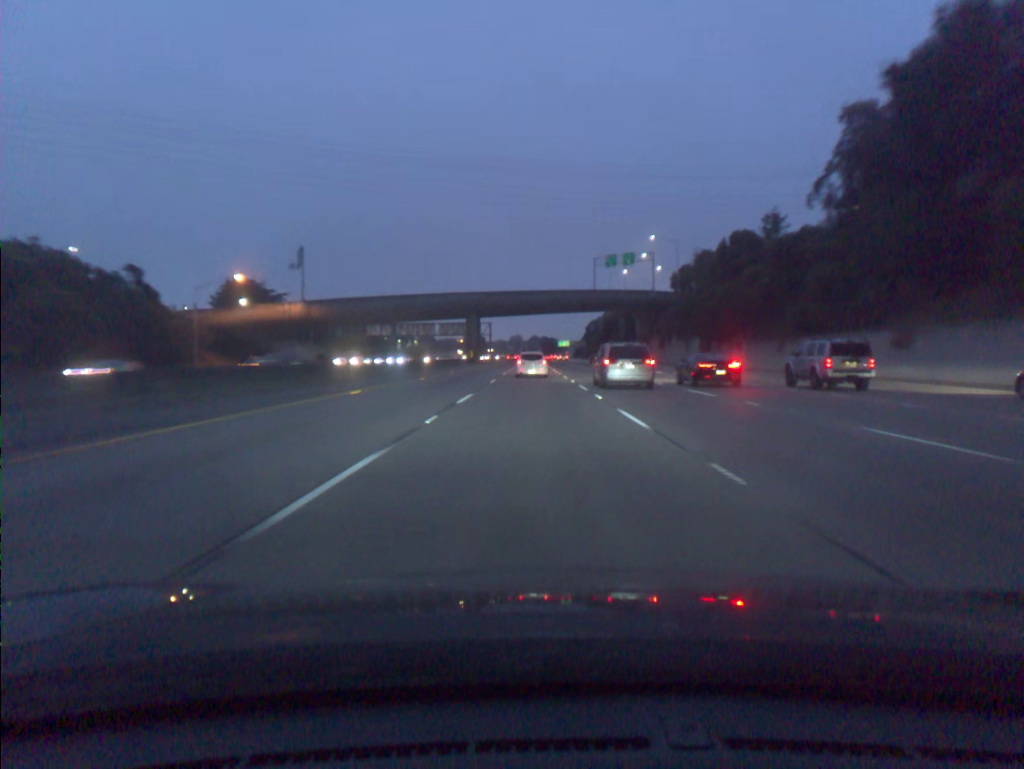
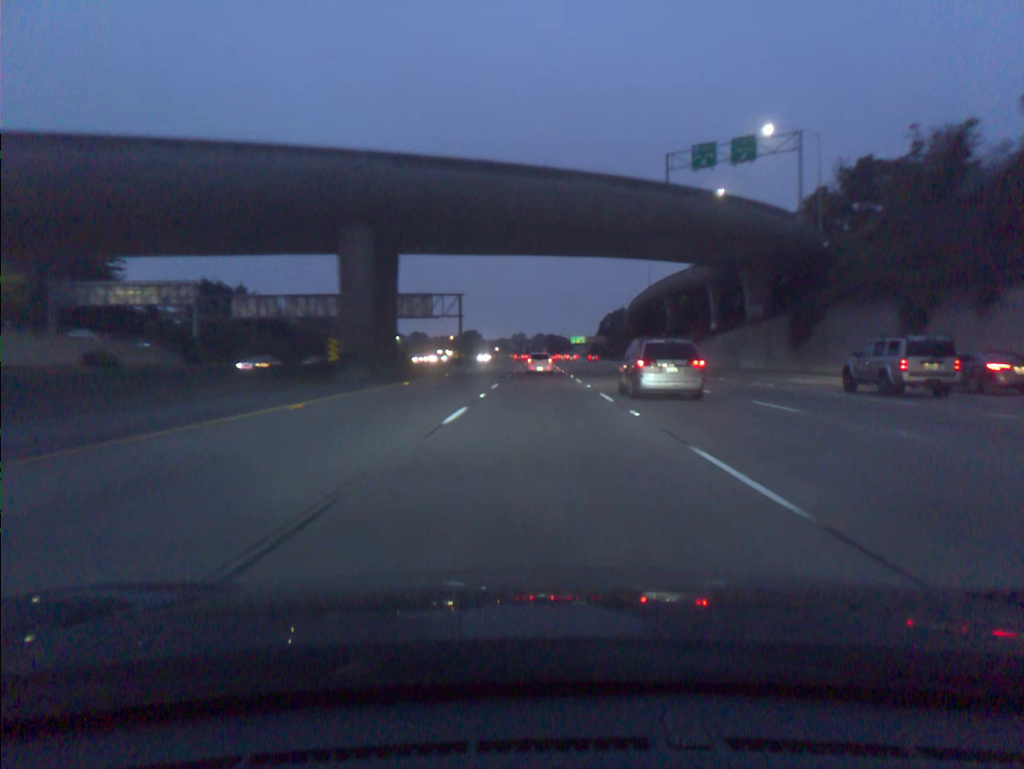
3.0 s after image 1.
(-0.5, +79.7) m; 0°
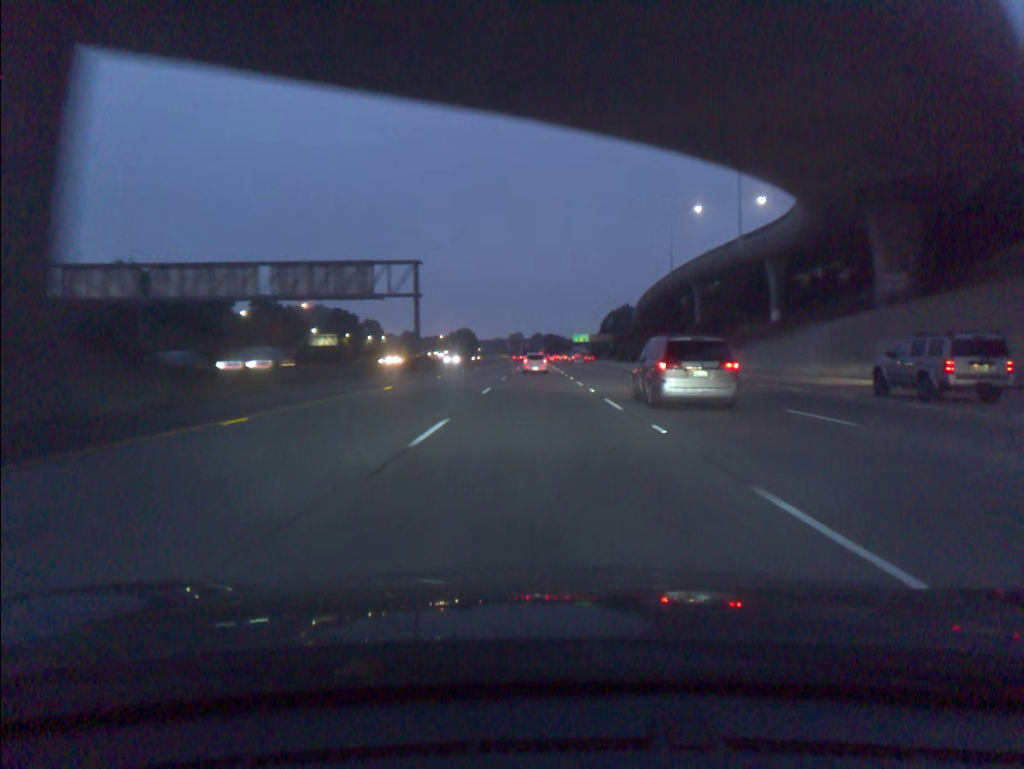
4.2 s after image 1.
(0.0, +32.4) m; 0°
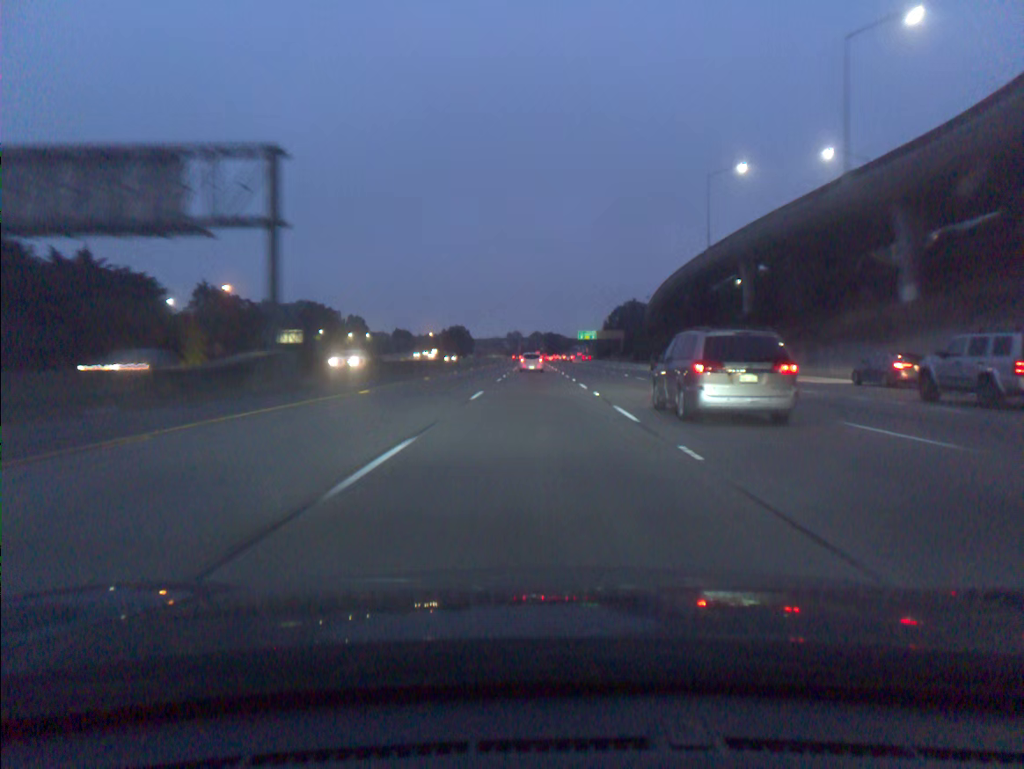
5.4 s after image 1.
(0.0, +32.8) m; 0°
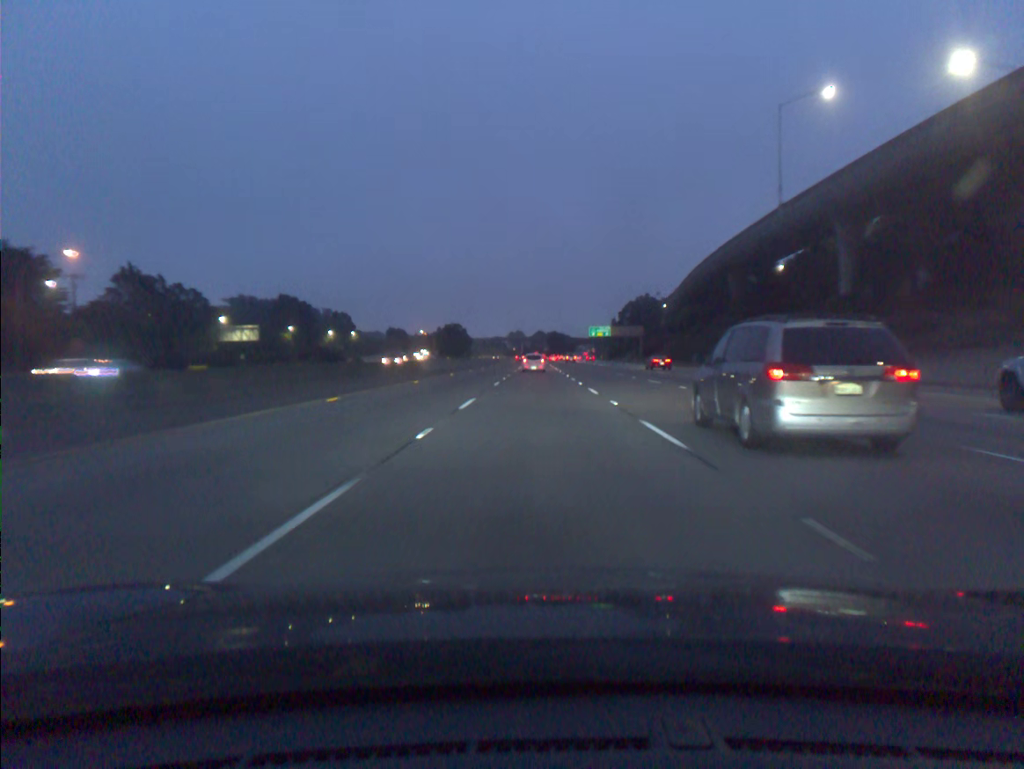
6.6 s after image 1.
(0.0, +33.1) m; 0°
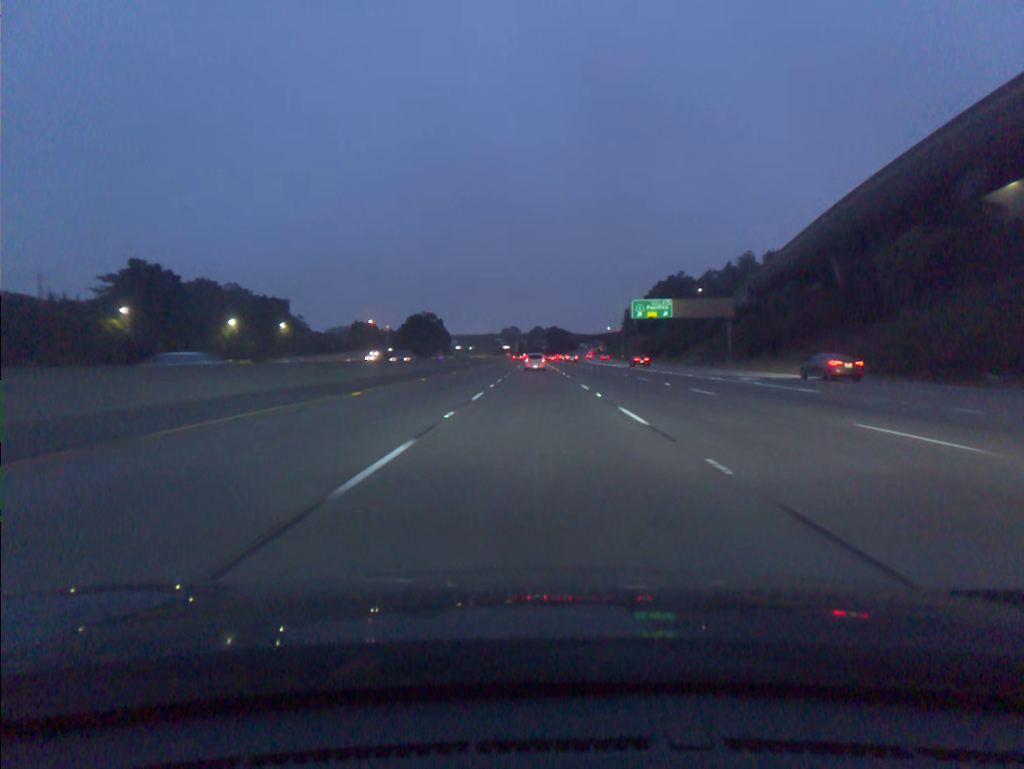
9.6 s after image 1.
(+0.1, +84.1) m; 0°
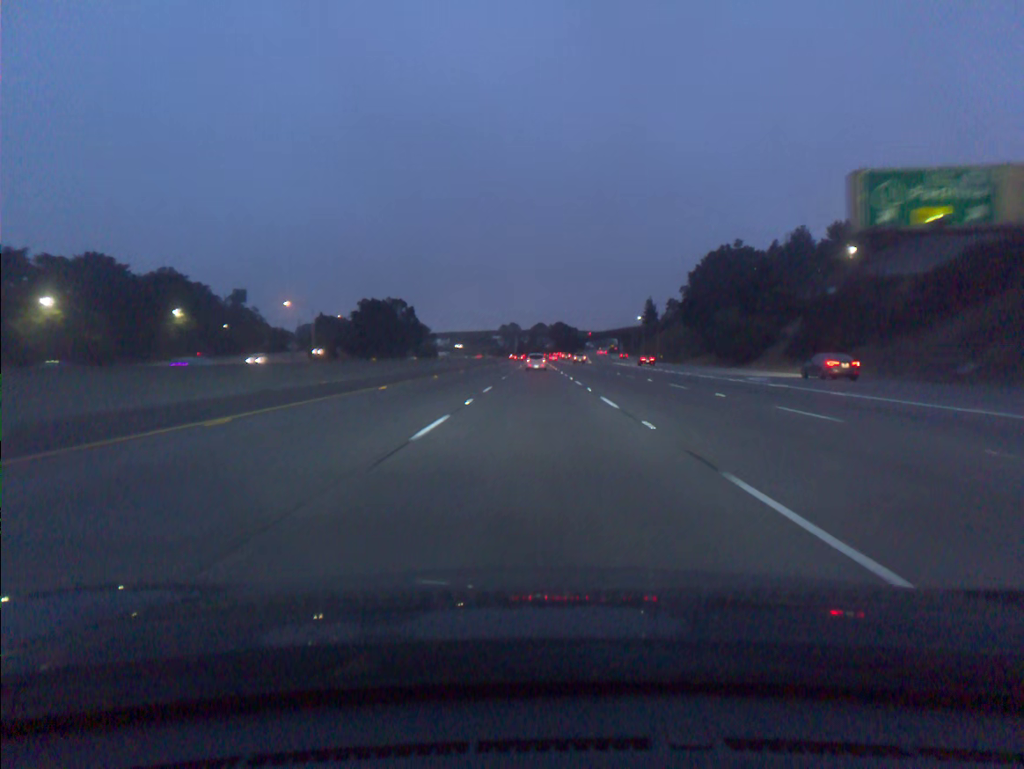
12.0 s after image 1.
(-0.1, +68.5) m; 0°
